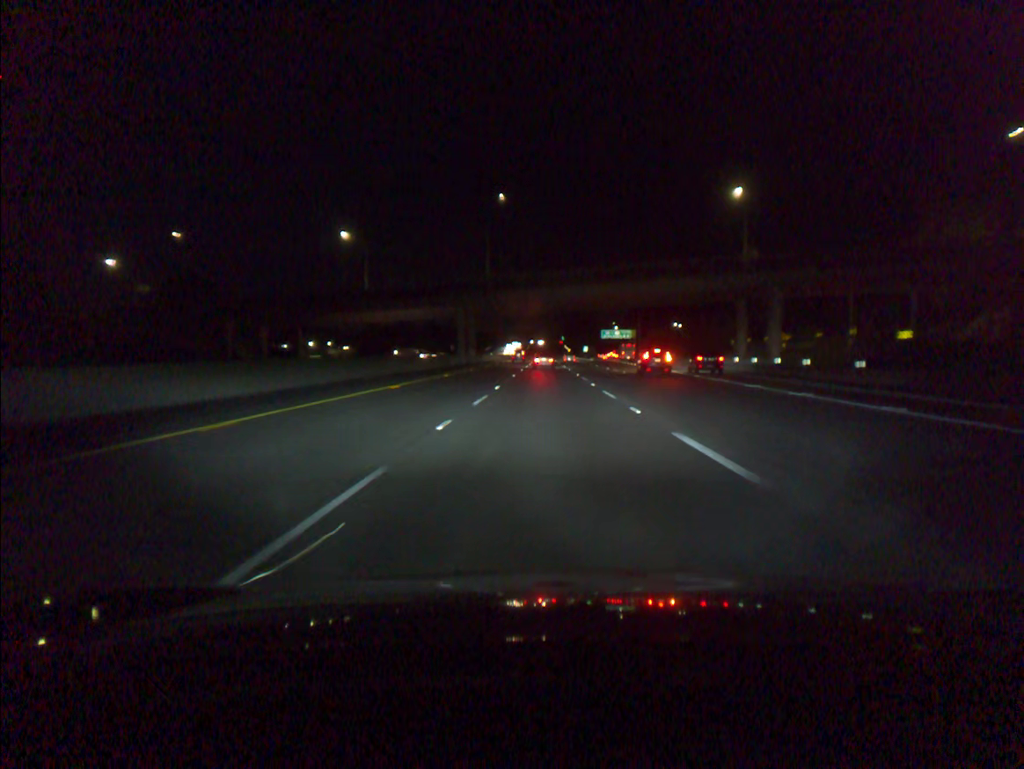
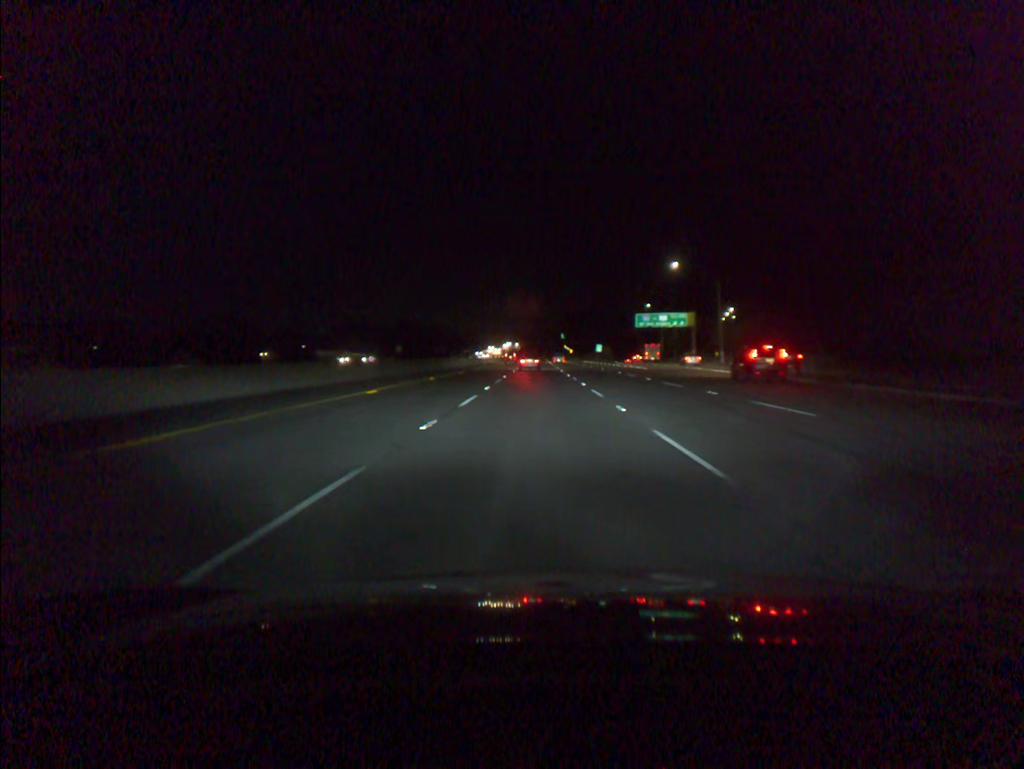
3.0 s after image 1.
(+0.6, +89.1) m; 0°
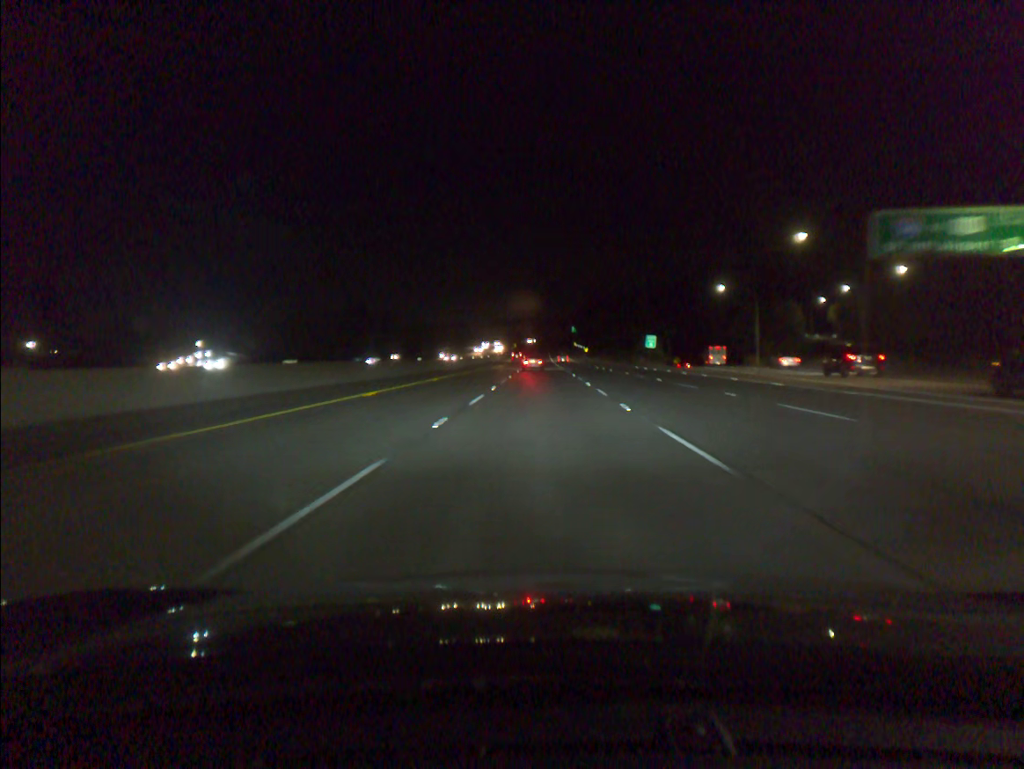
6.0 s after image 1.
(-0.3, +88.5) m; 0°
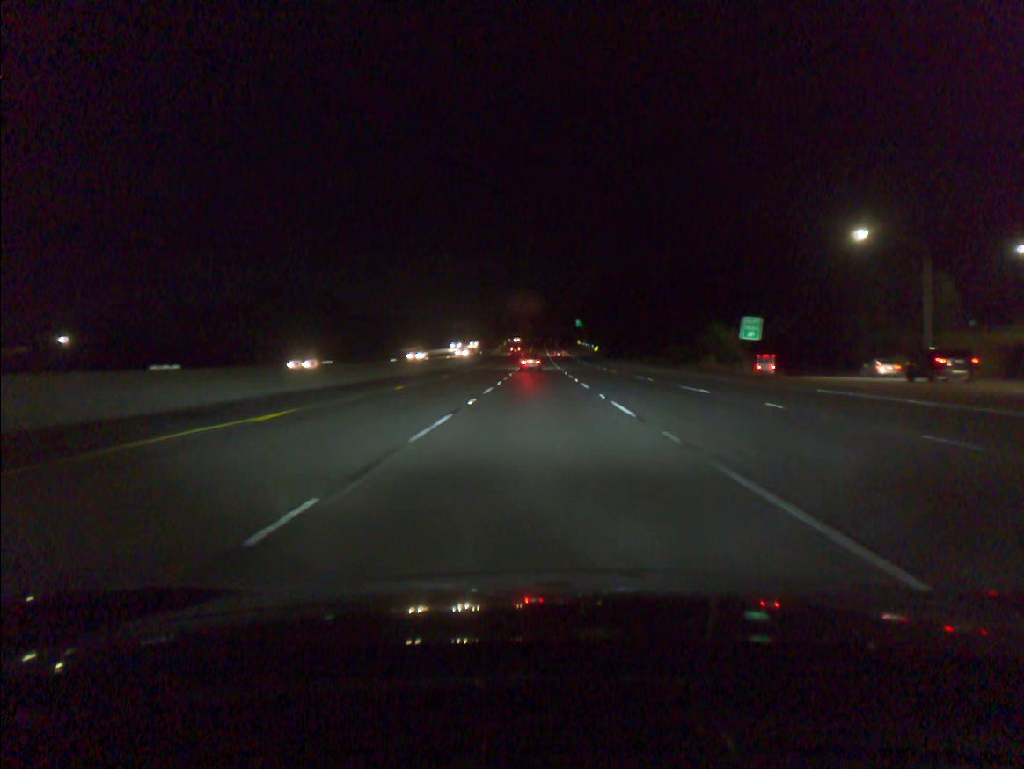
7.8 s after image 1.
(+0.1, +52.8) m; 0°
